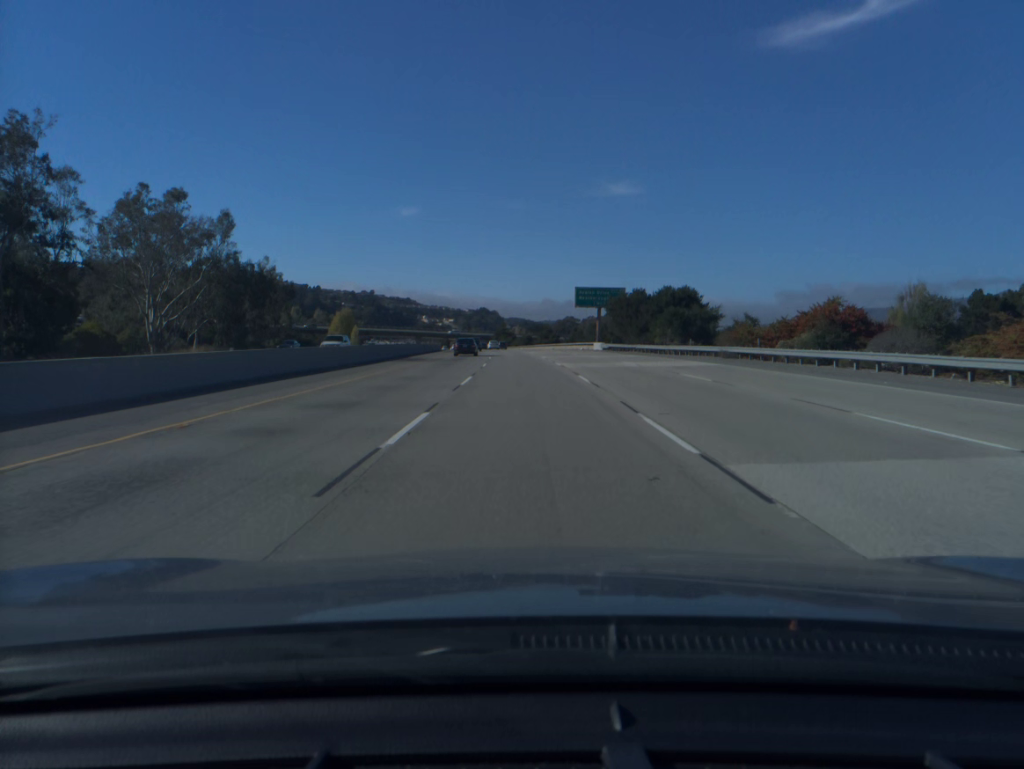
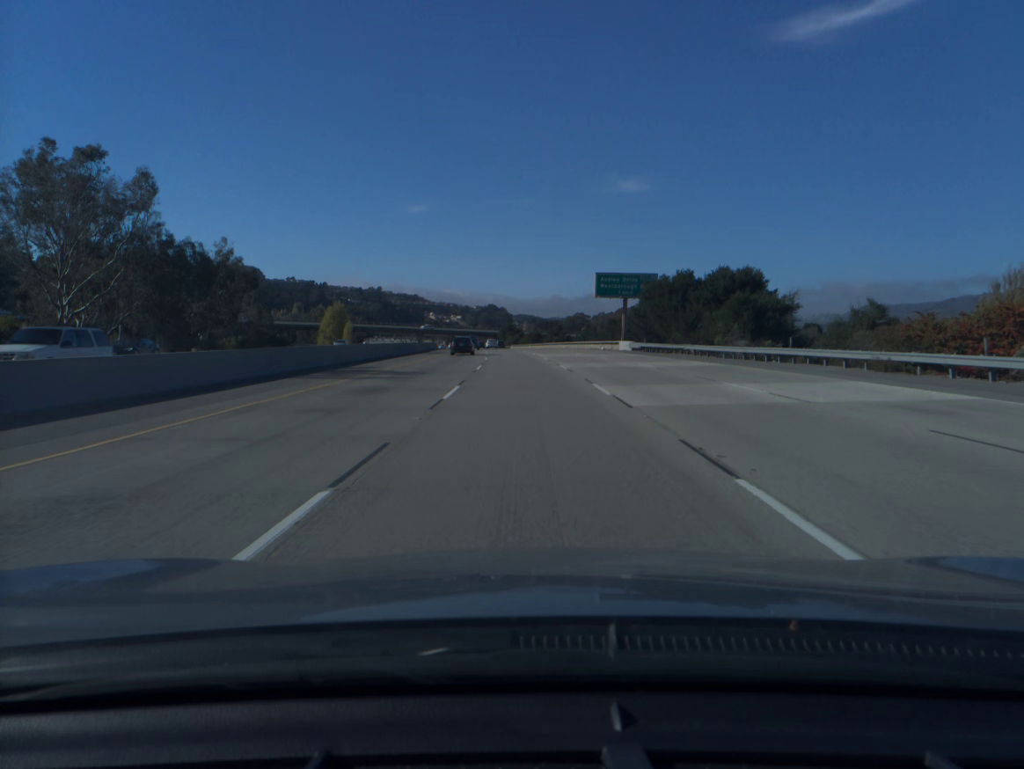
(-0.1, +20.1) m; -1°
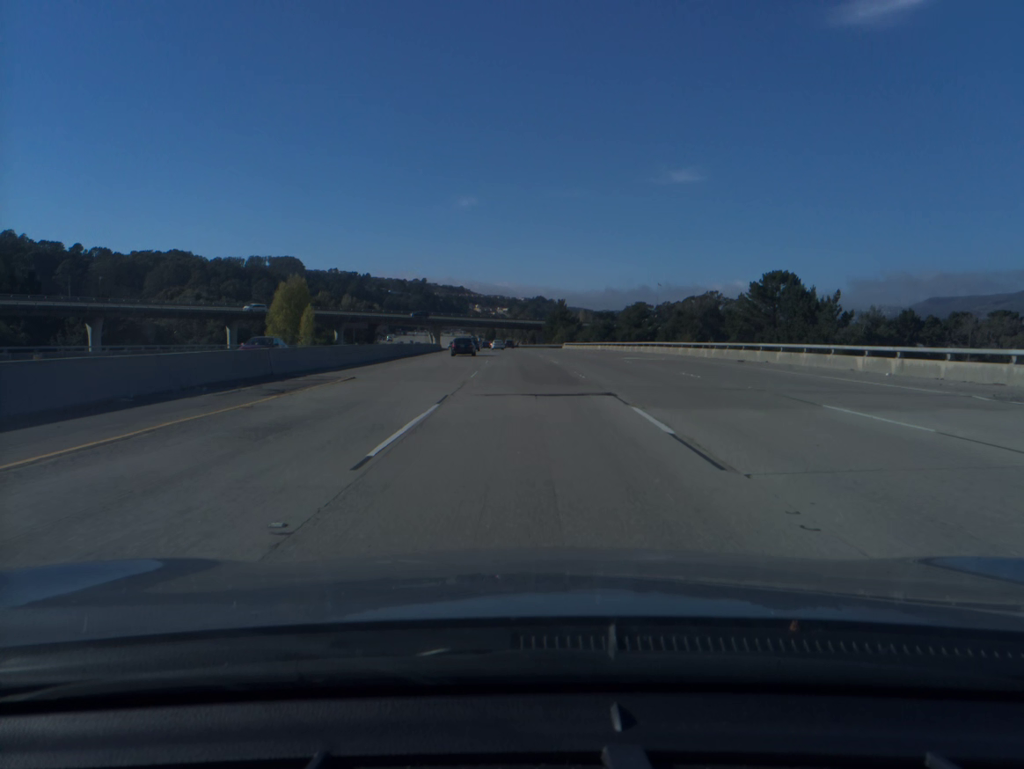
(-2.3, +79.9) m; -3°
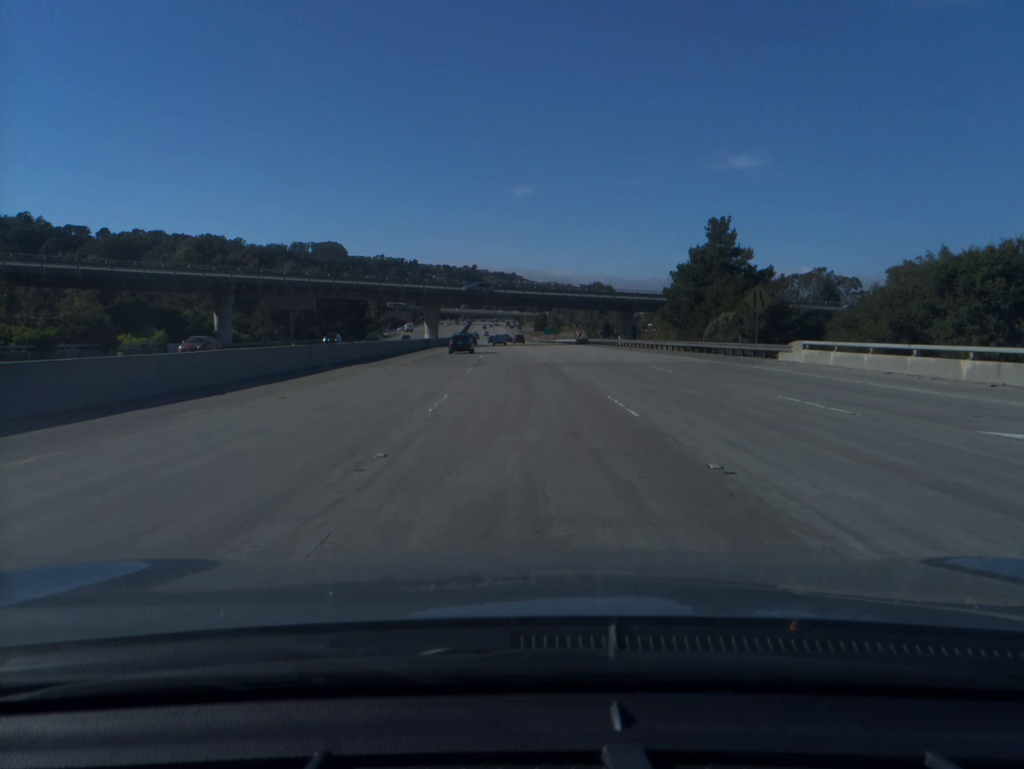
(-3.2, +99.6) m; -4°
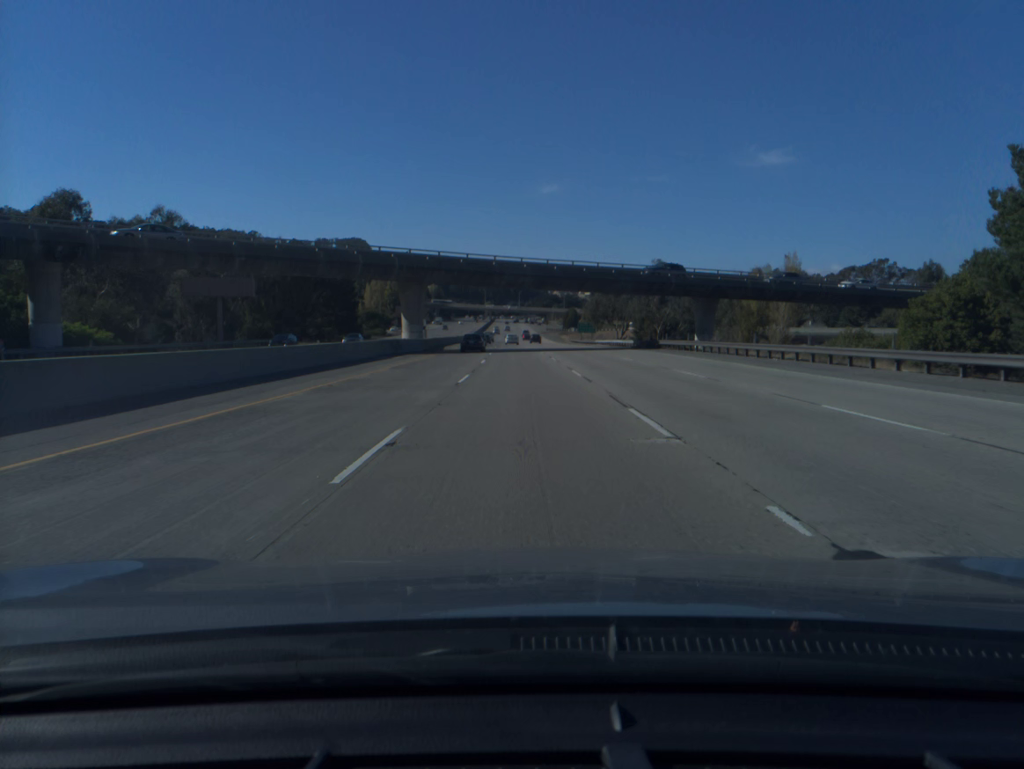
(-0.8, +39.9) m; -2°
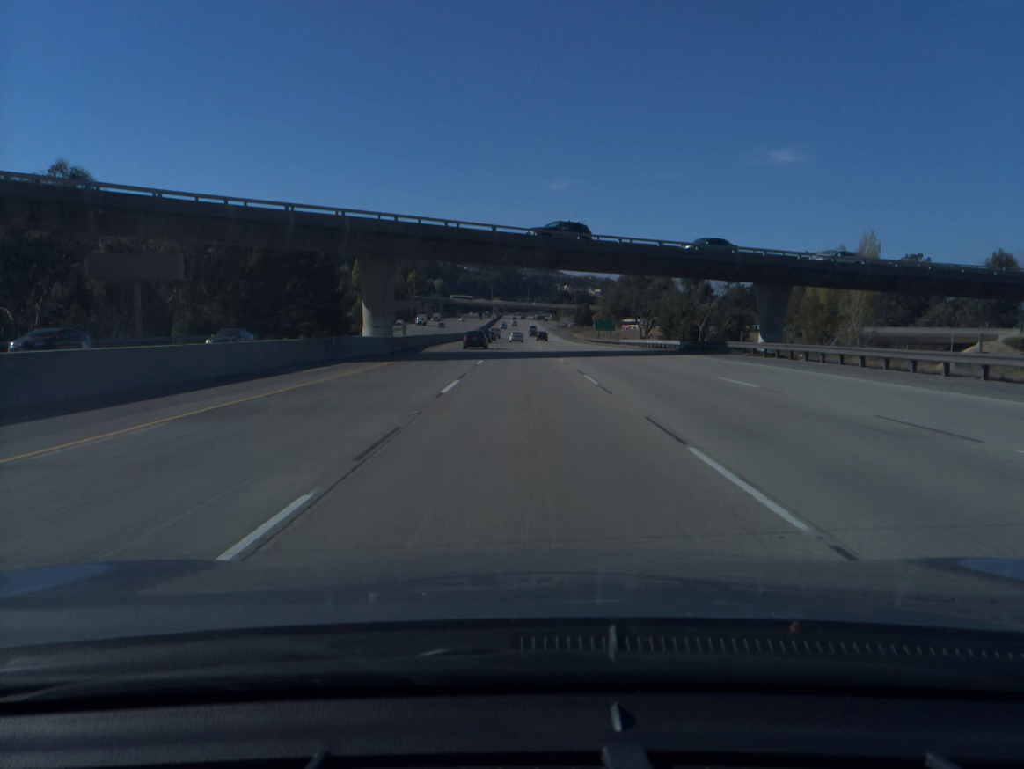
(-0.1, +19.9) m; -1°
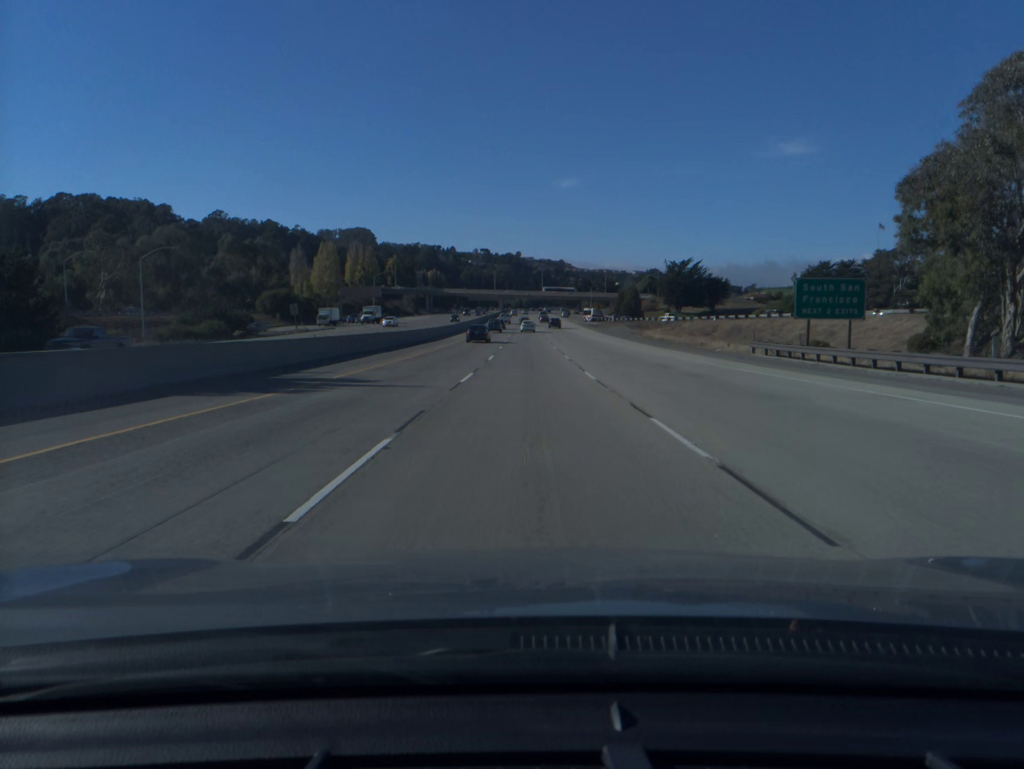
(-1.4, +99.1) m; -1°
